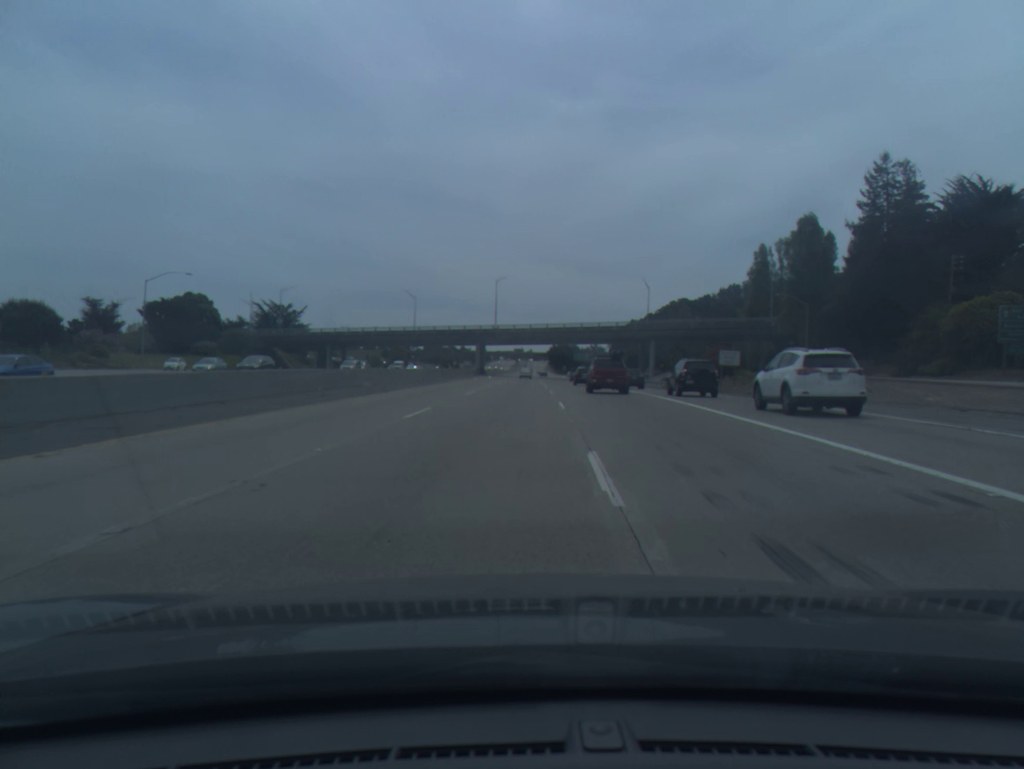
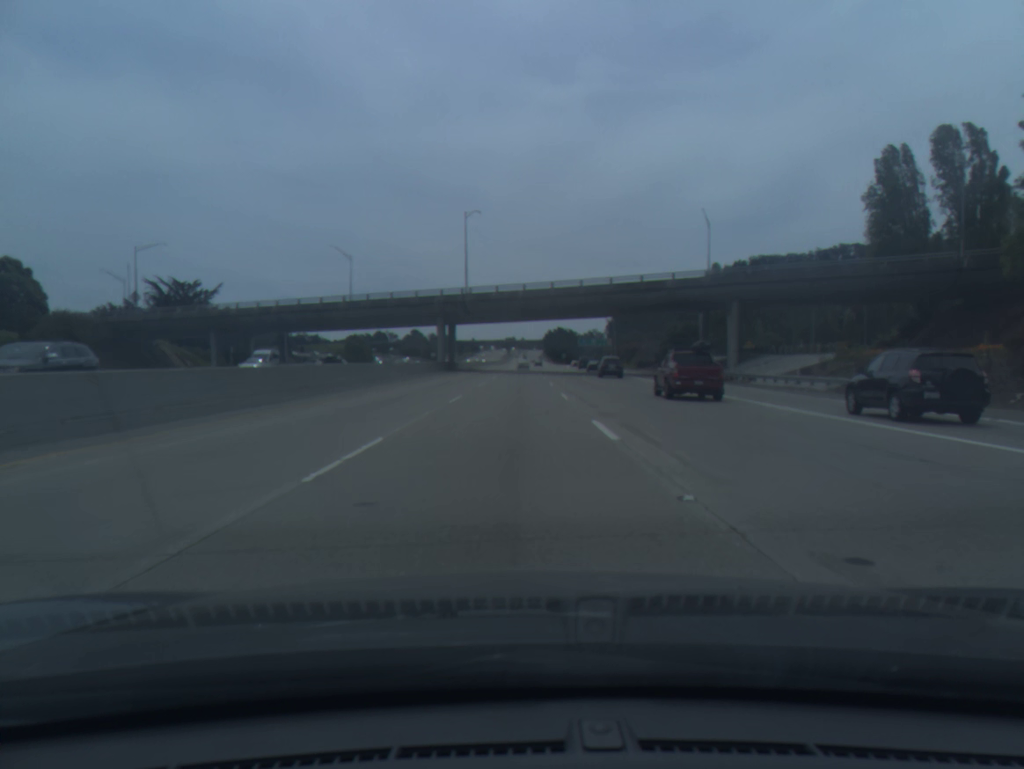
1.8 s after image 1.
(+0.5, +54.0) m; +1°
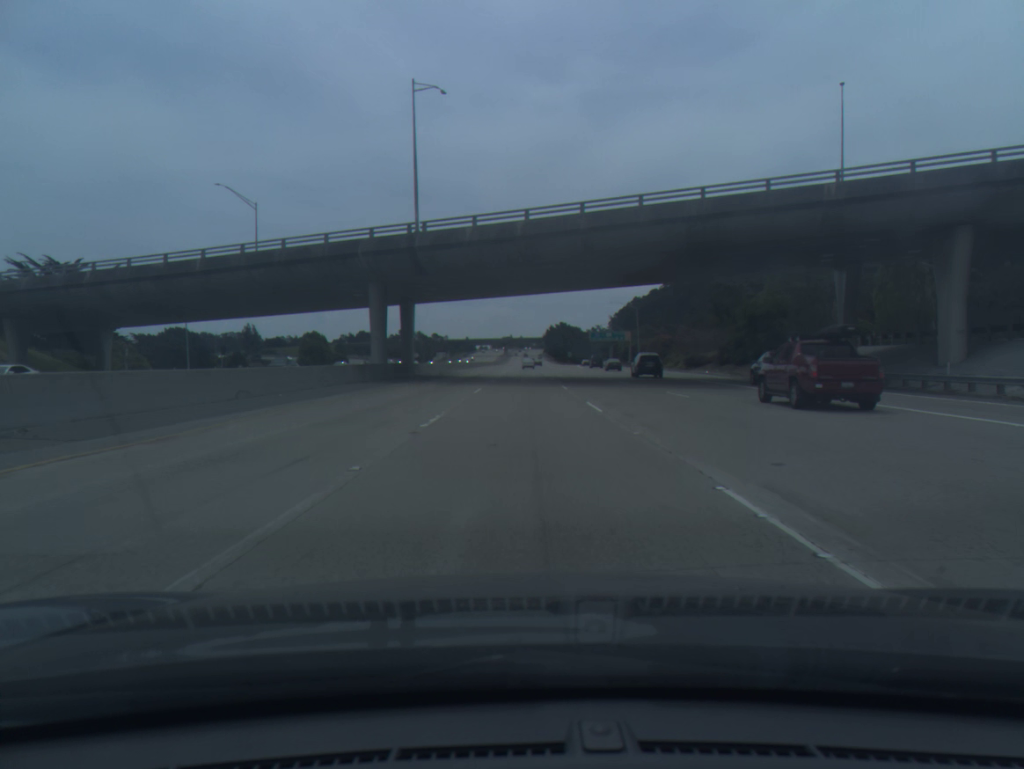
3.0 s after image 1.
(-0.1, +38.7) m; 0°
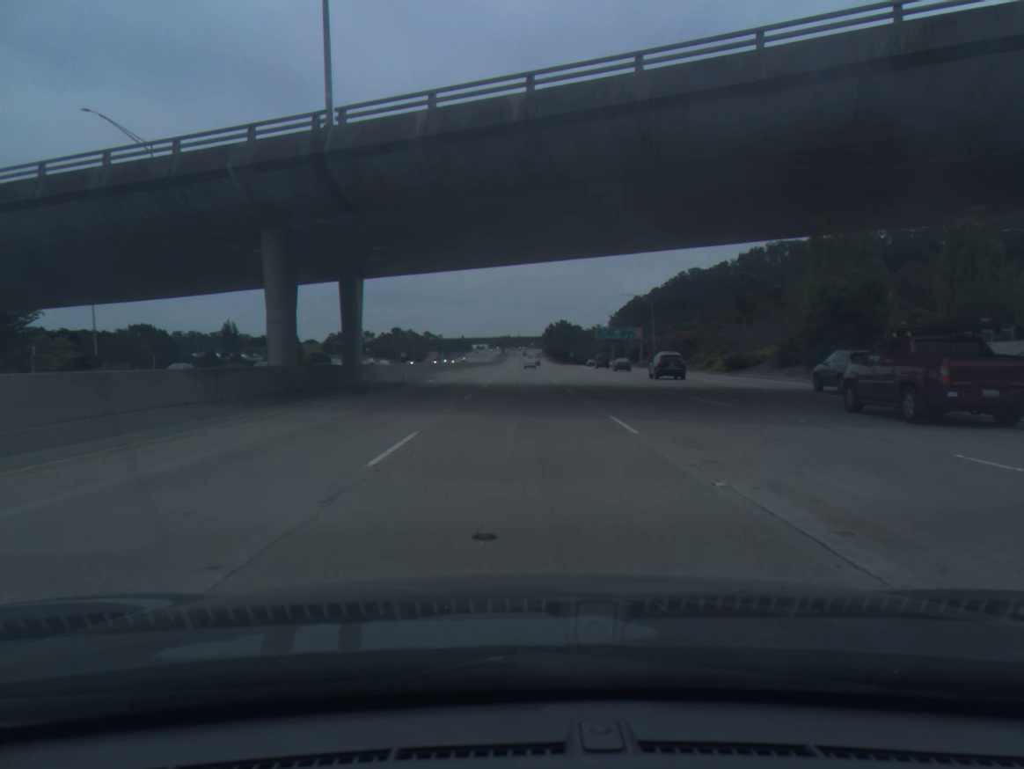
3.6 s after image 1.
(+0.1, +20.0) m; 0°
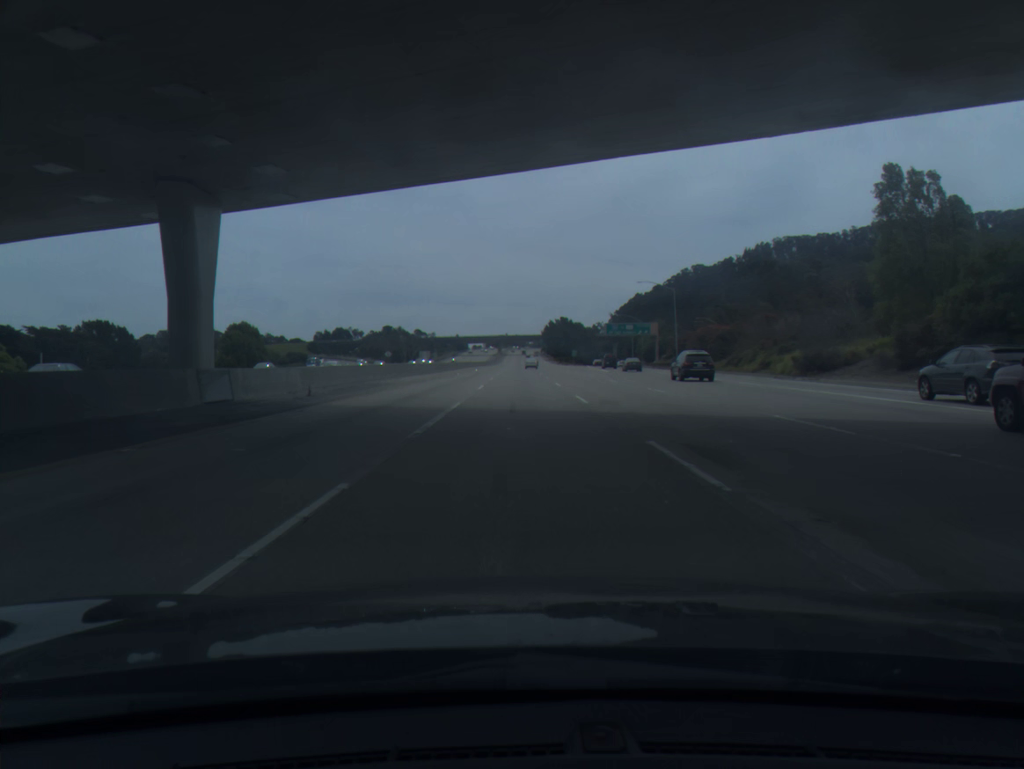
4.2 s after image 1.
(0.0, +20.3) m; 0°
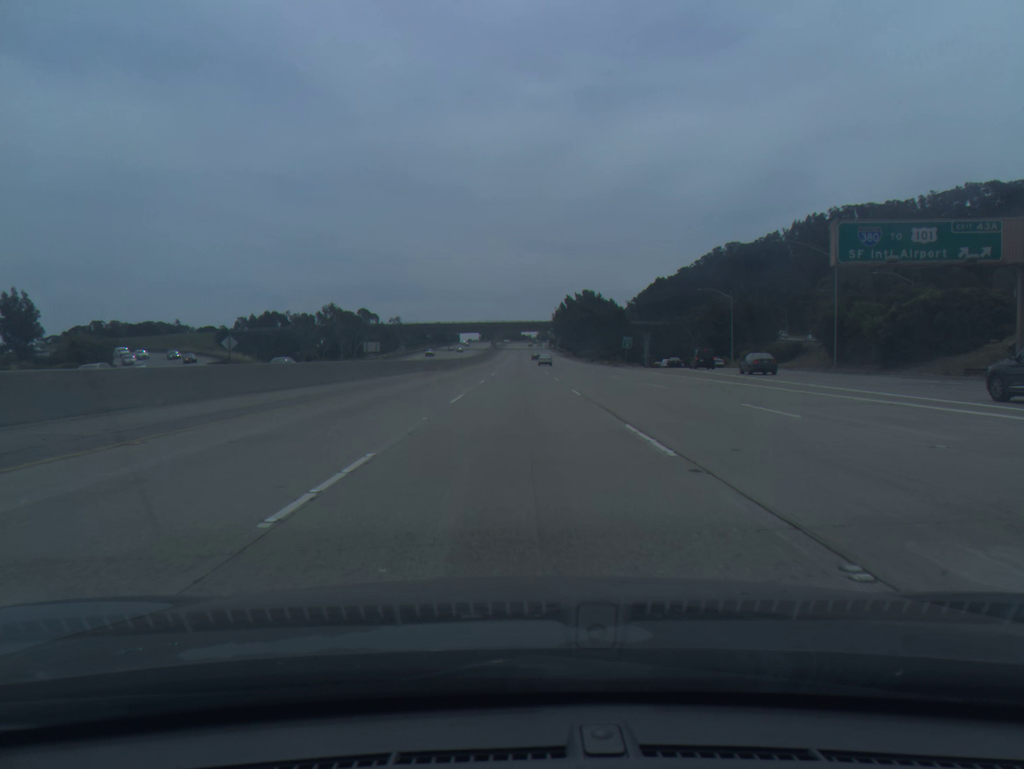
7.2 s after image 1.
(+0.1, +101.7) m; 0°
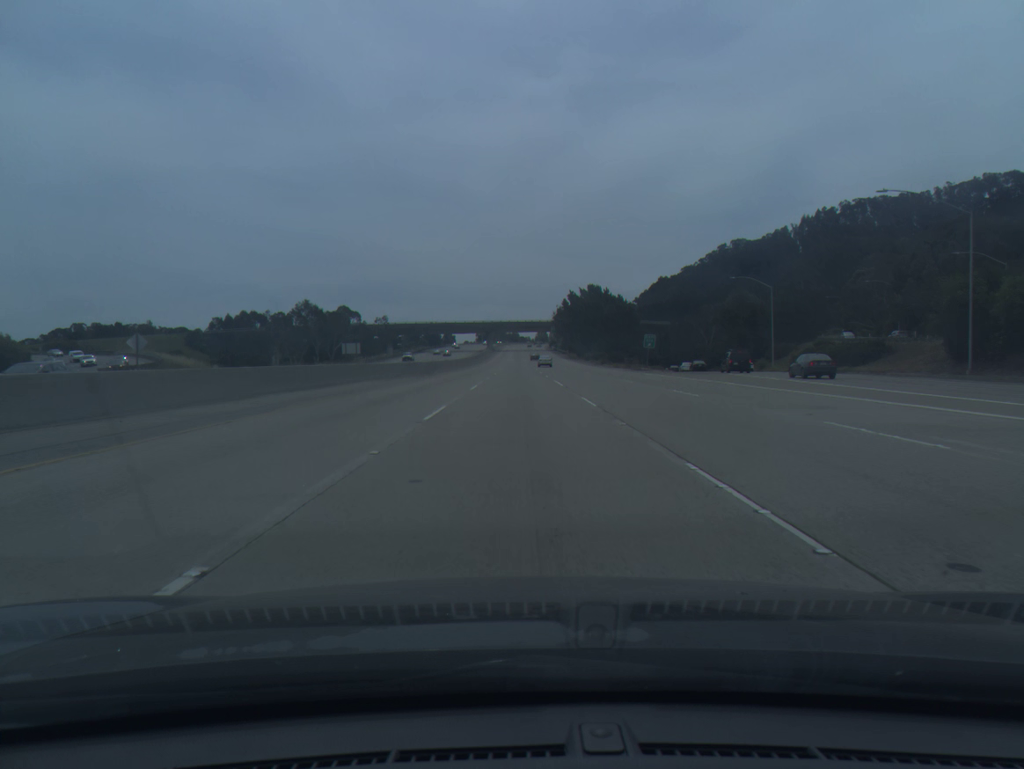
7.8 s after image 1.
(0.0, +20.0) m; 0°
